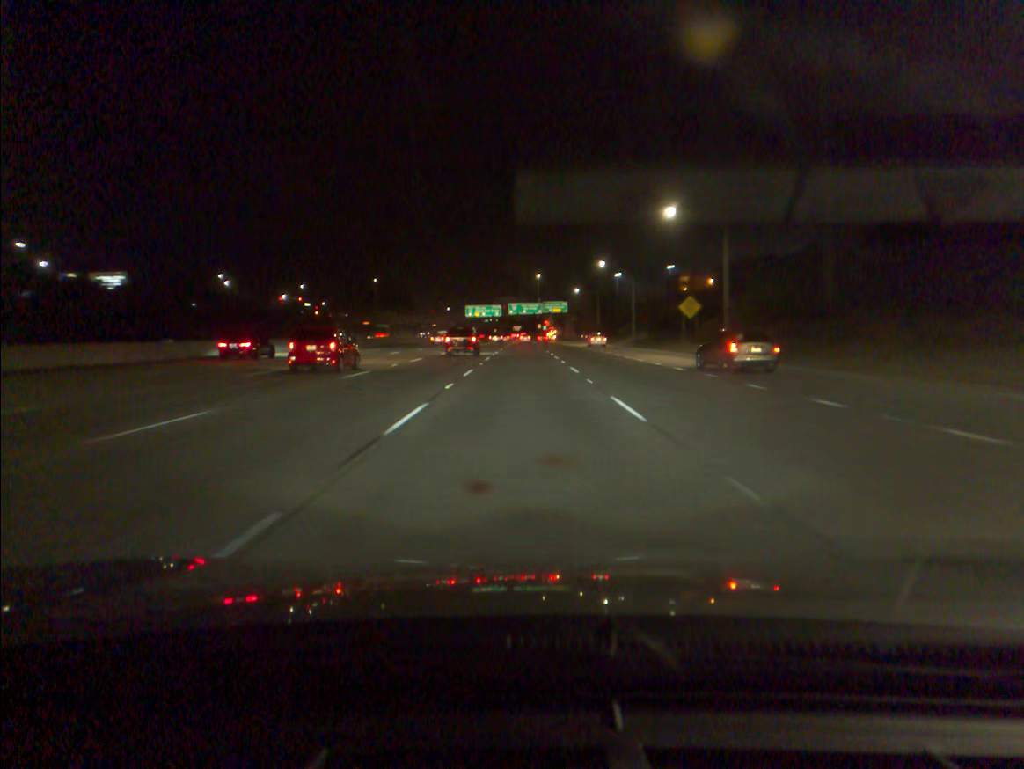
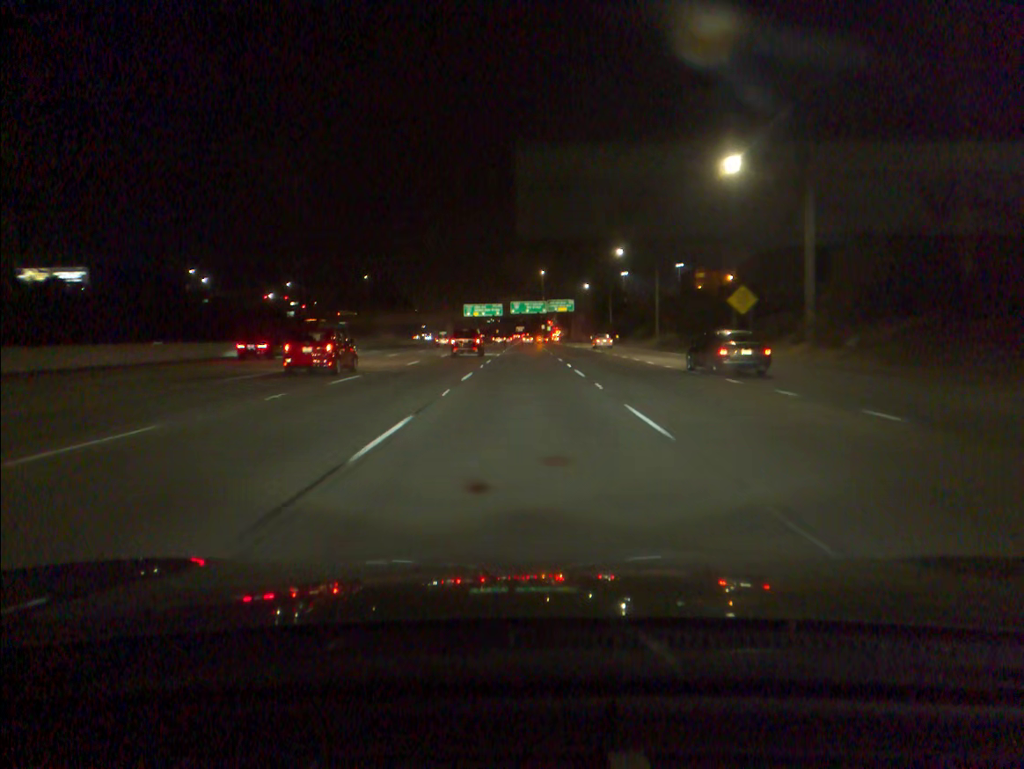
(0.0, +16.4) m; 0°
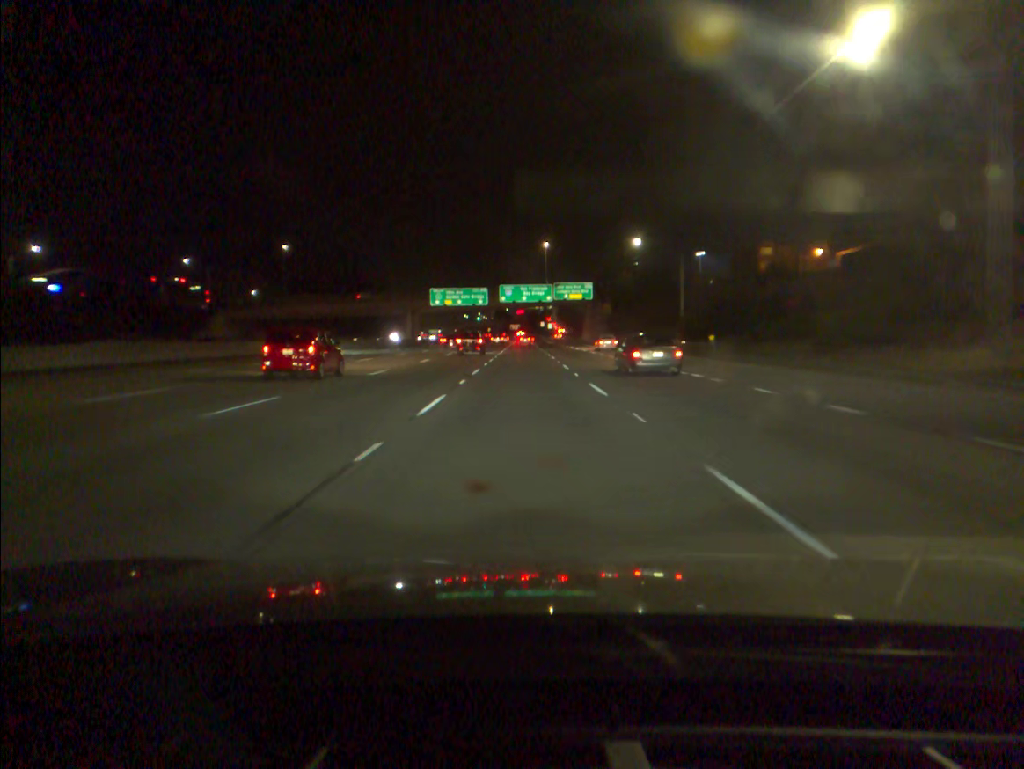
(0.0, +65.2) m; 0°
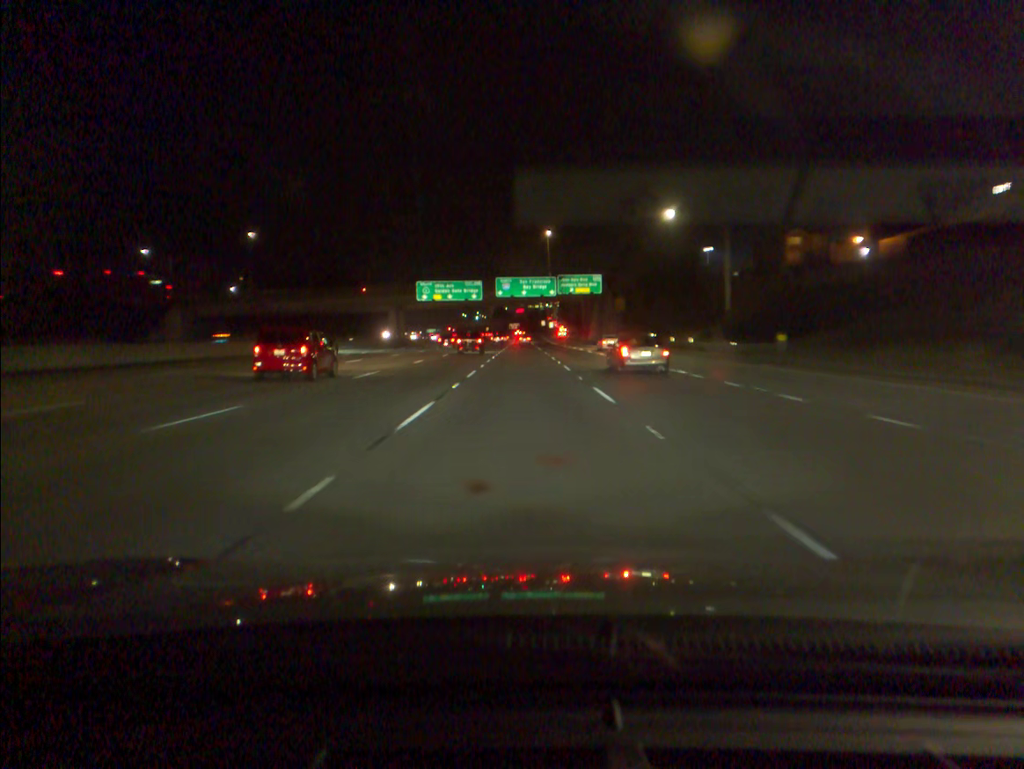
(0.0, +16.4) m; 0°
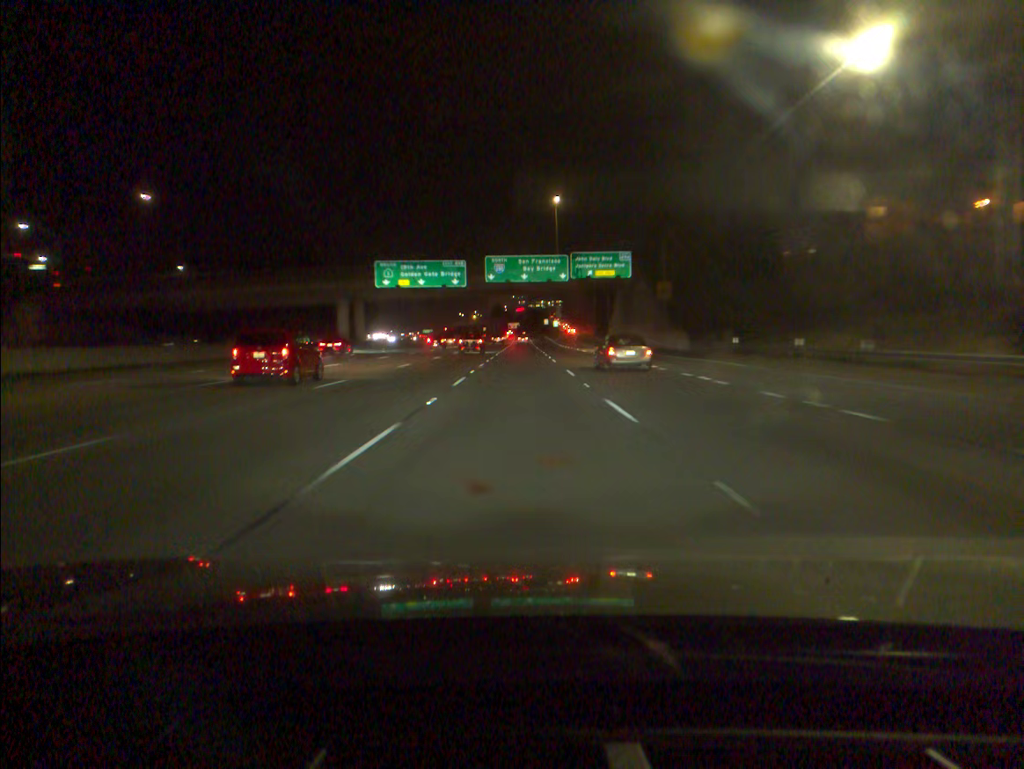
(0.0, +32.9) m; 0°
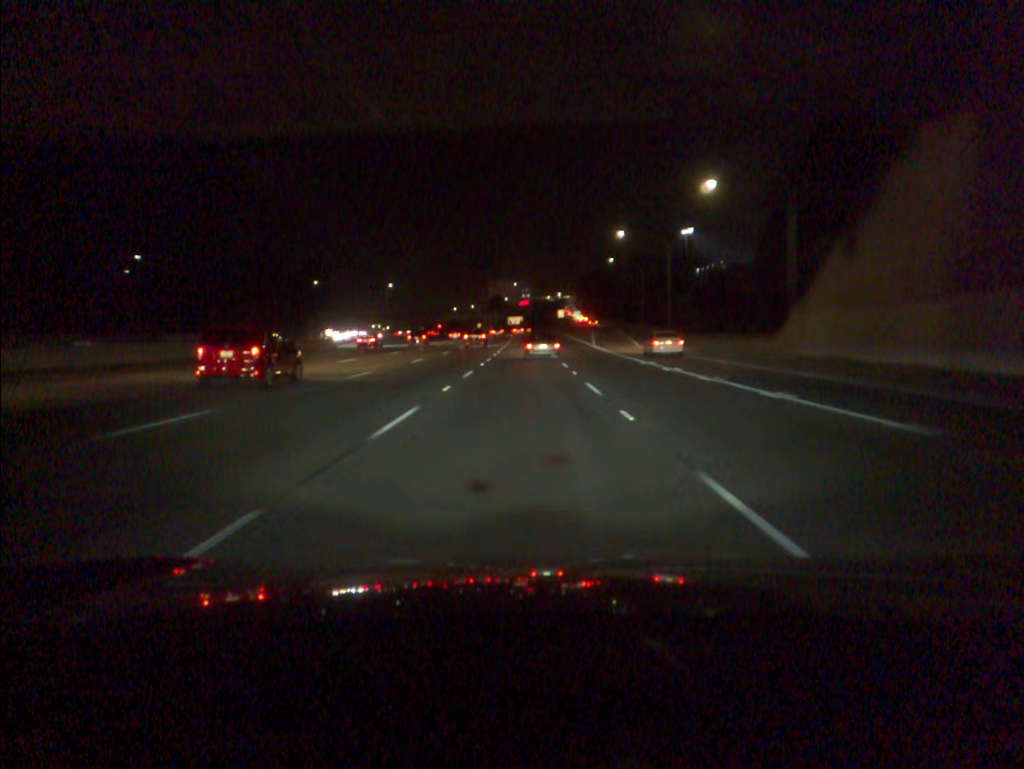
(-0.1, +82.3) m; 0°
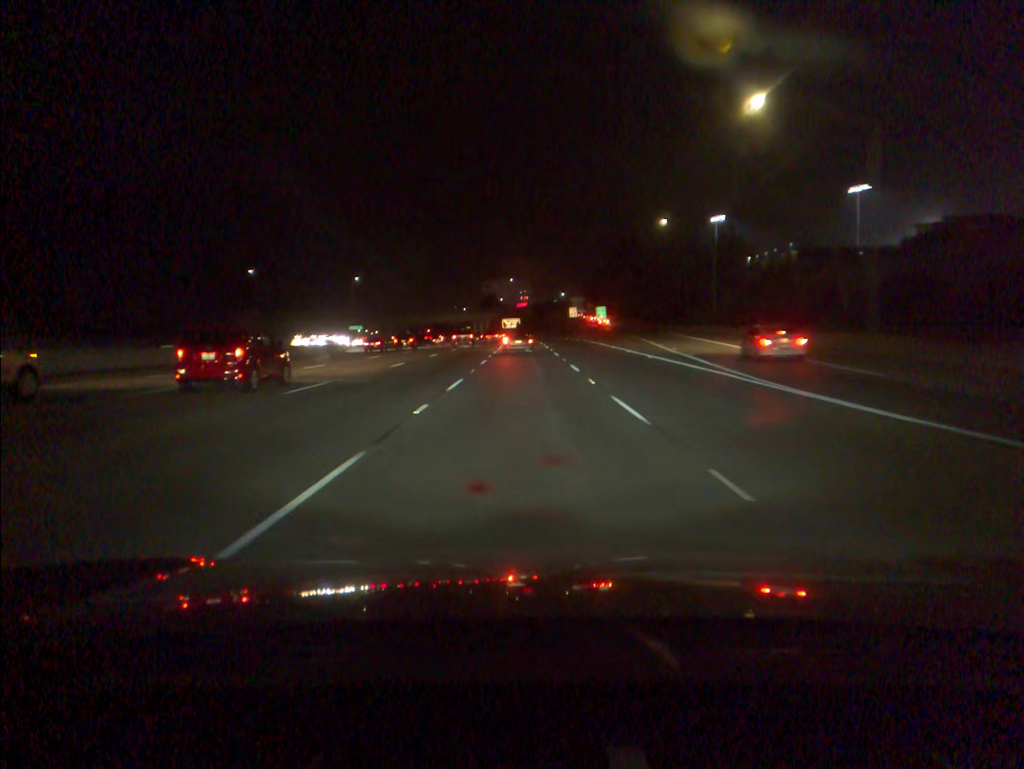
(-0.1, +49.4) m; 0°
